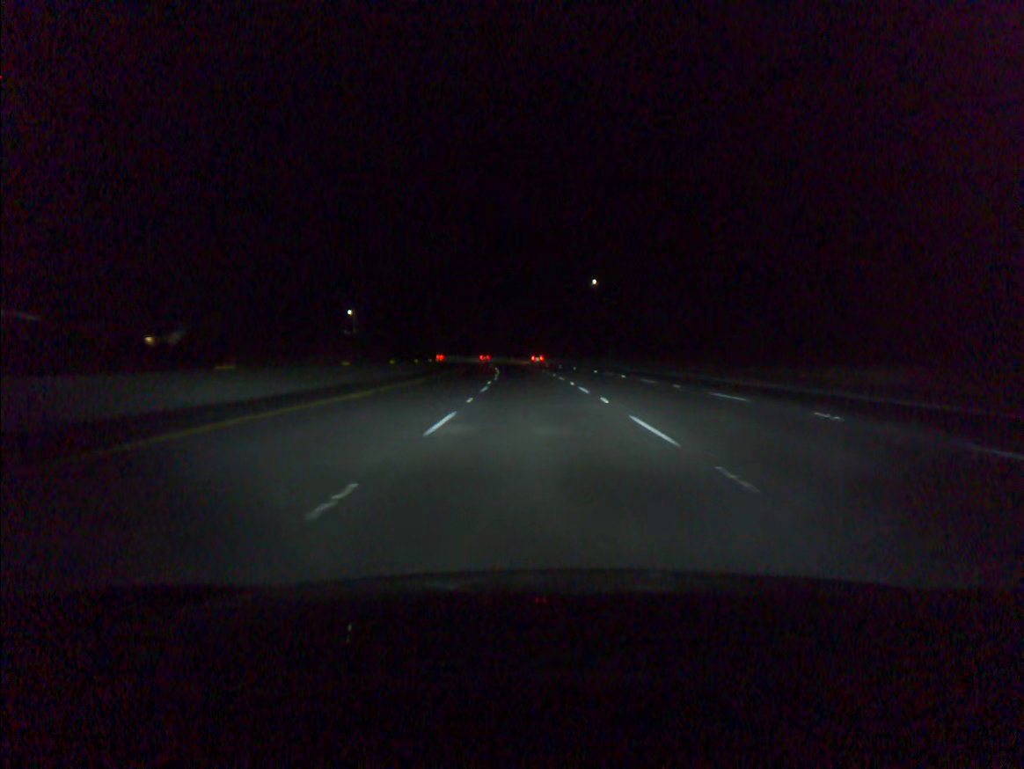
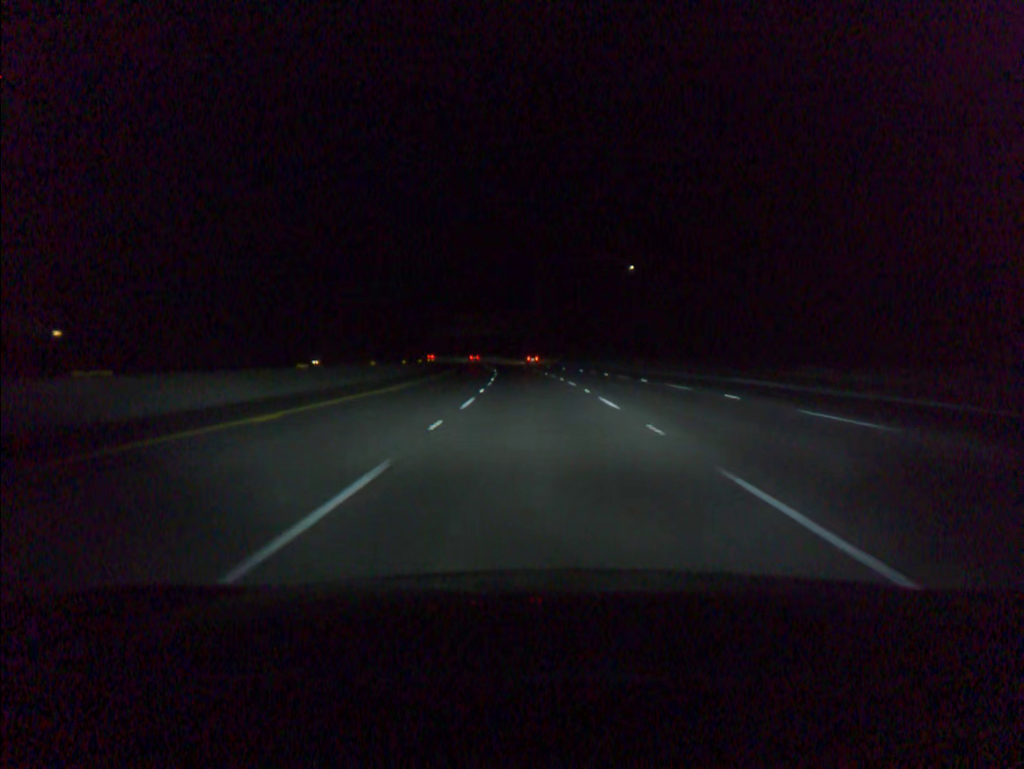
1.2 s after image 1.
(-0.5, +36.6) m; -2°
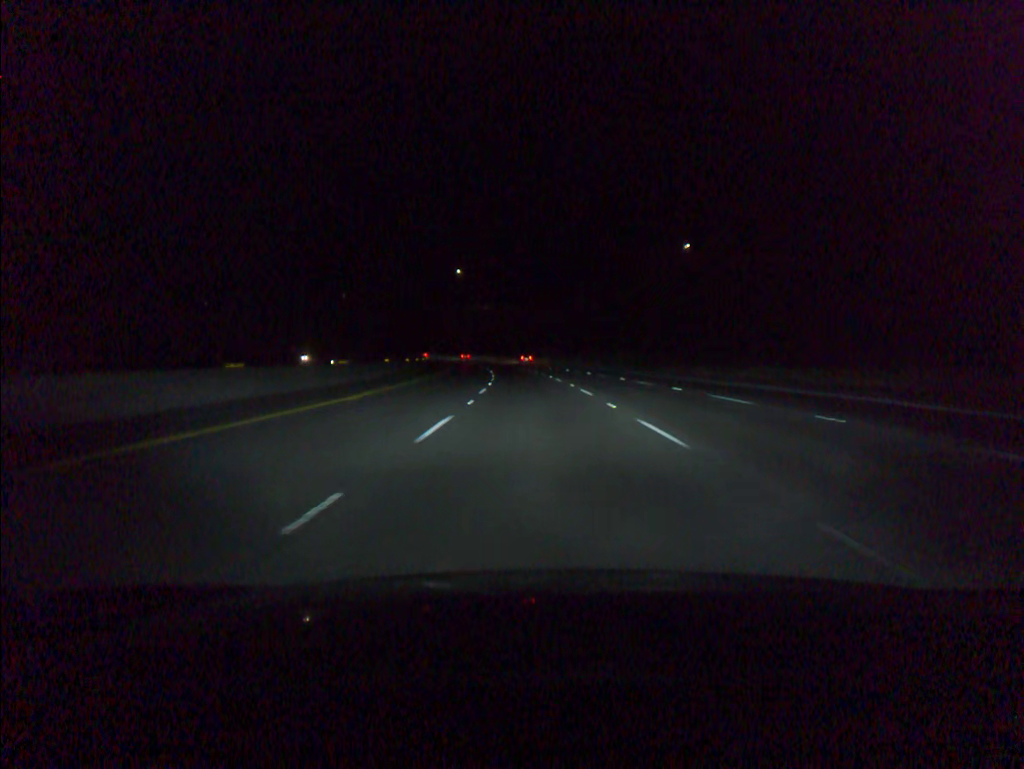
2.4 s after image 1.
(-0.6, +36.6) m; -2°
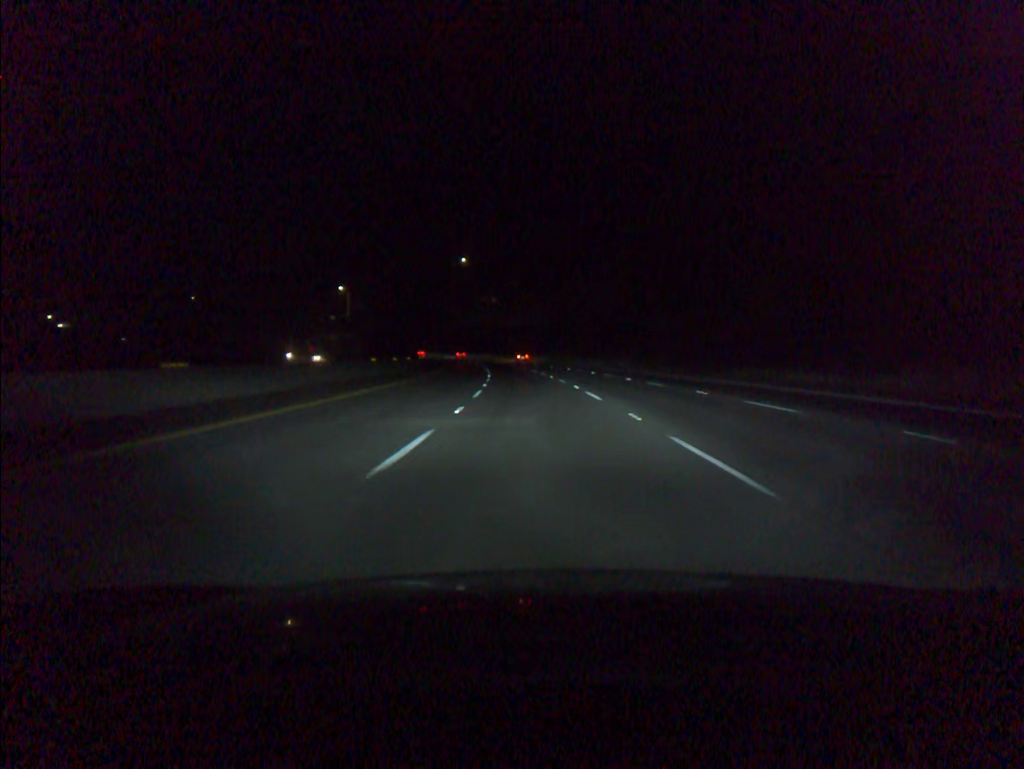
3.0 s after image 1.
(-0.2, +18.3) m; -1°
